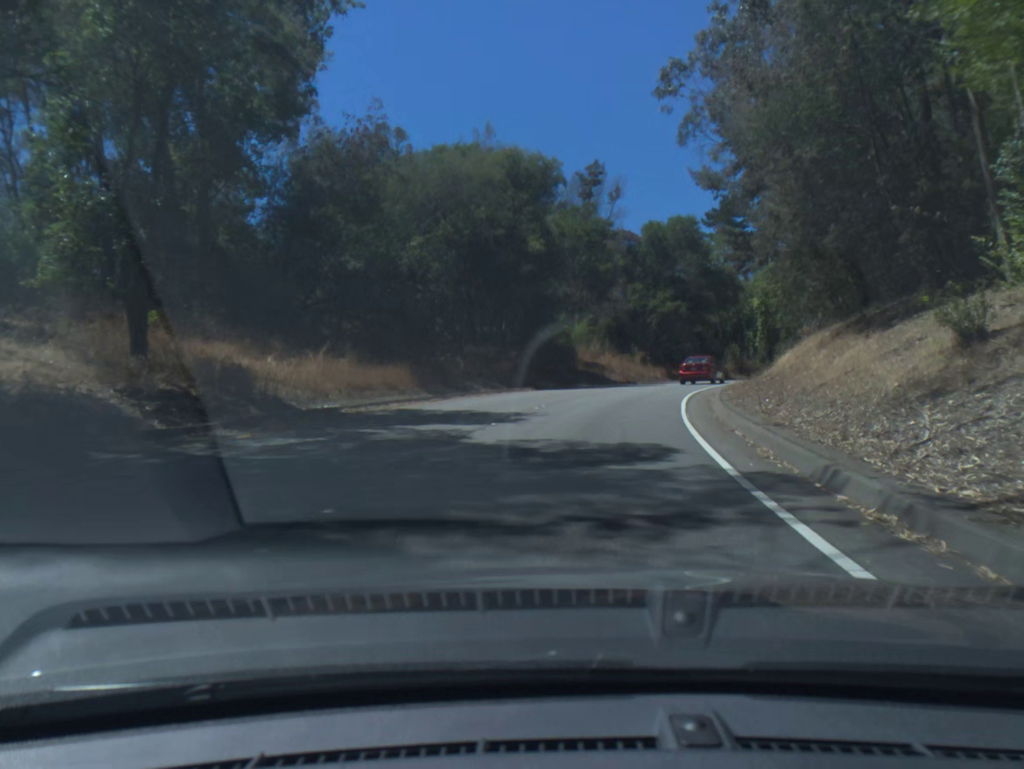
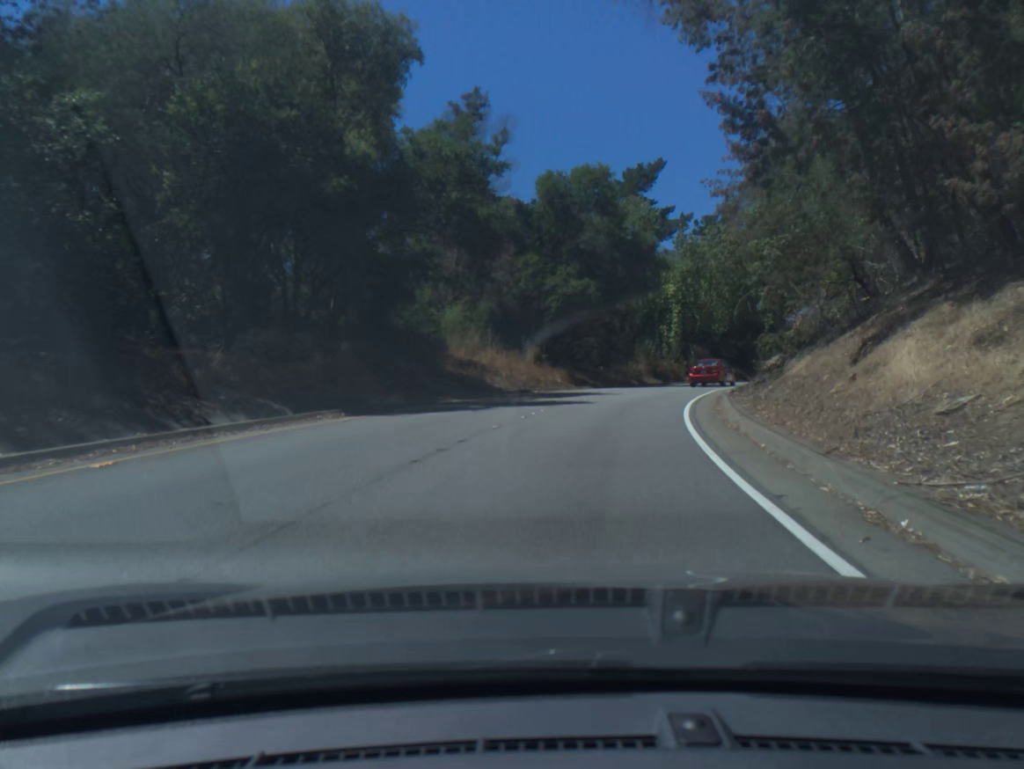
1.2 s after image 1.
(+1.3, +16.9) m; +9°
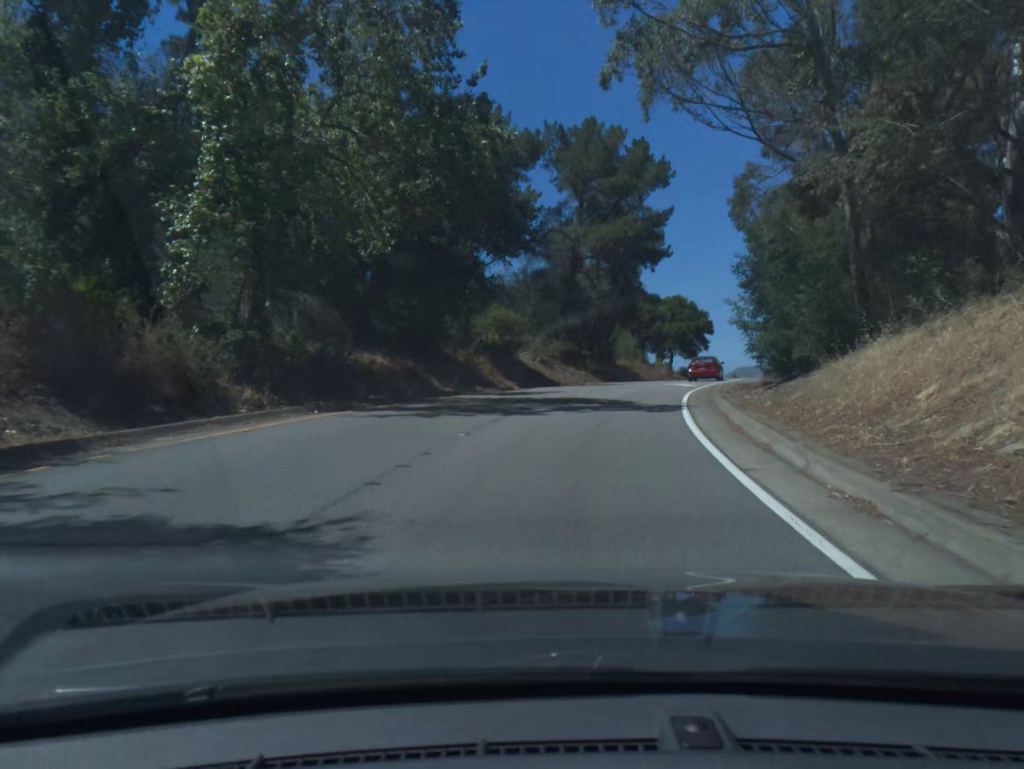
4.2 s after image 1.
(+9.4, +43.9) m; +25°
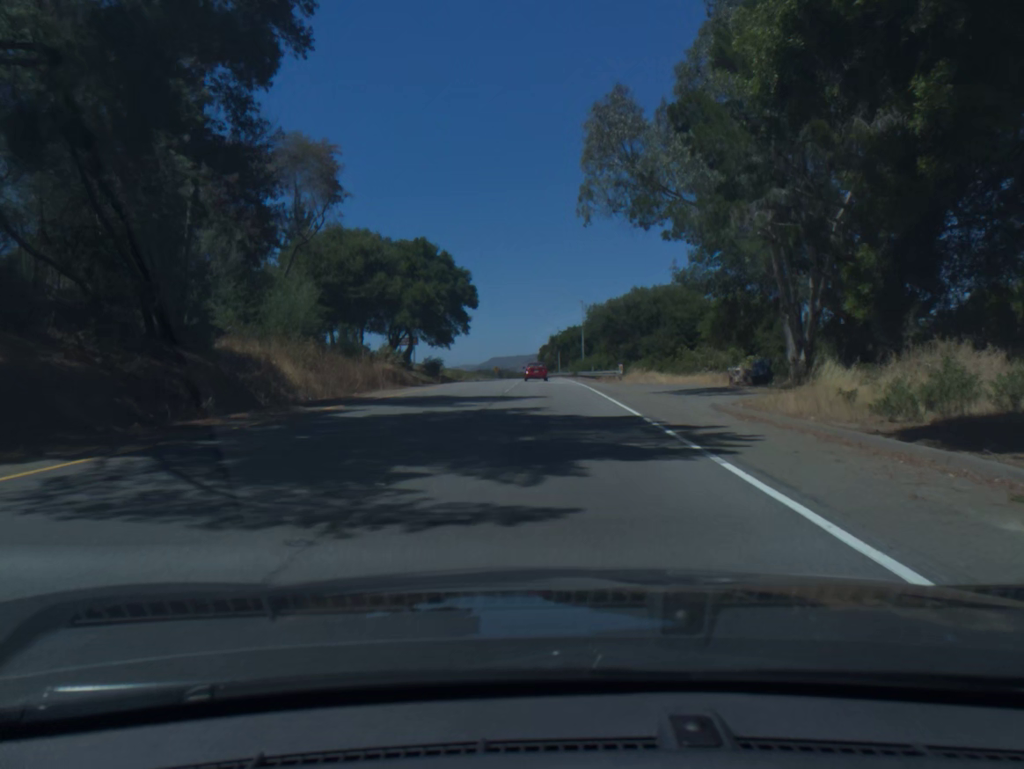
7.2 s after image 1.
(+8.7, +46.3) m; +17°
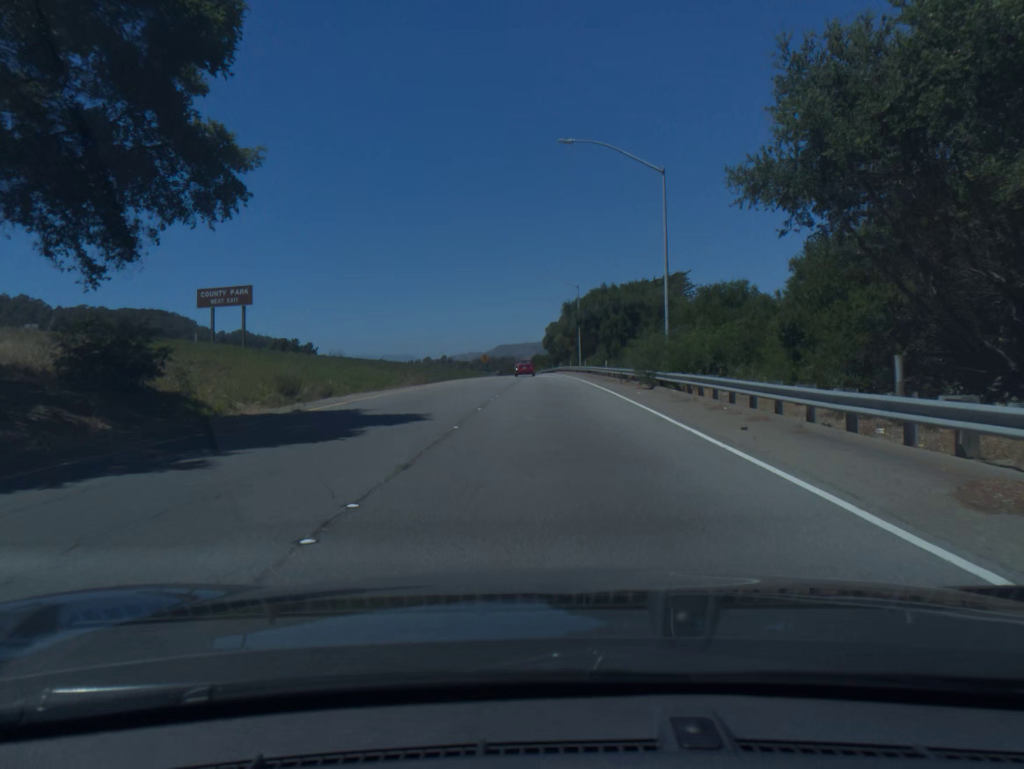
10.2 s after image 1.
(-0.1, +57.0) m; -1°
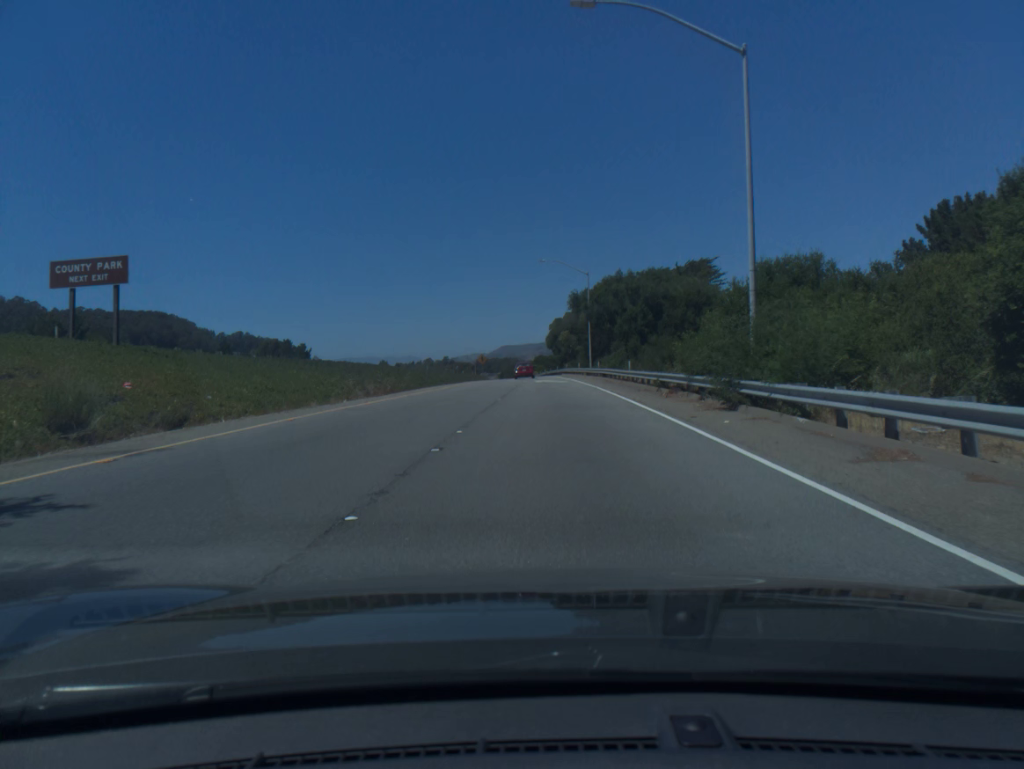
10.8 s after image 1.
(0.0, +12.7) m; 0°
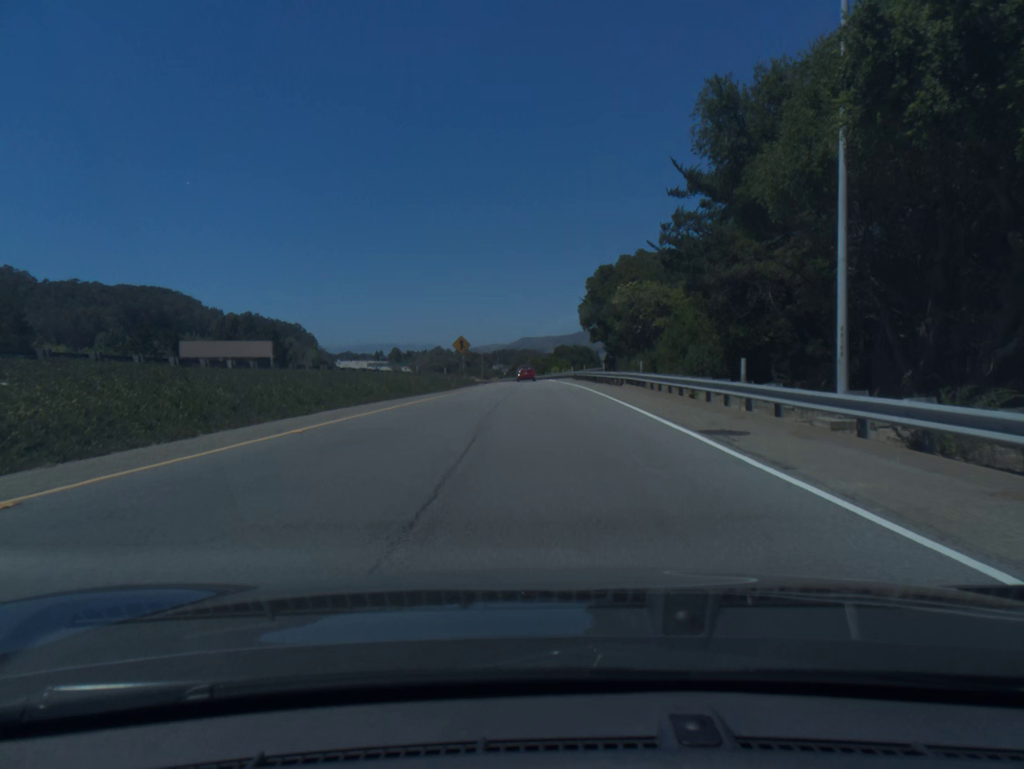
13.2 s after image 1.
(-0.6, +54.5) m; -2°
